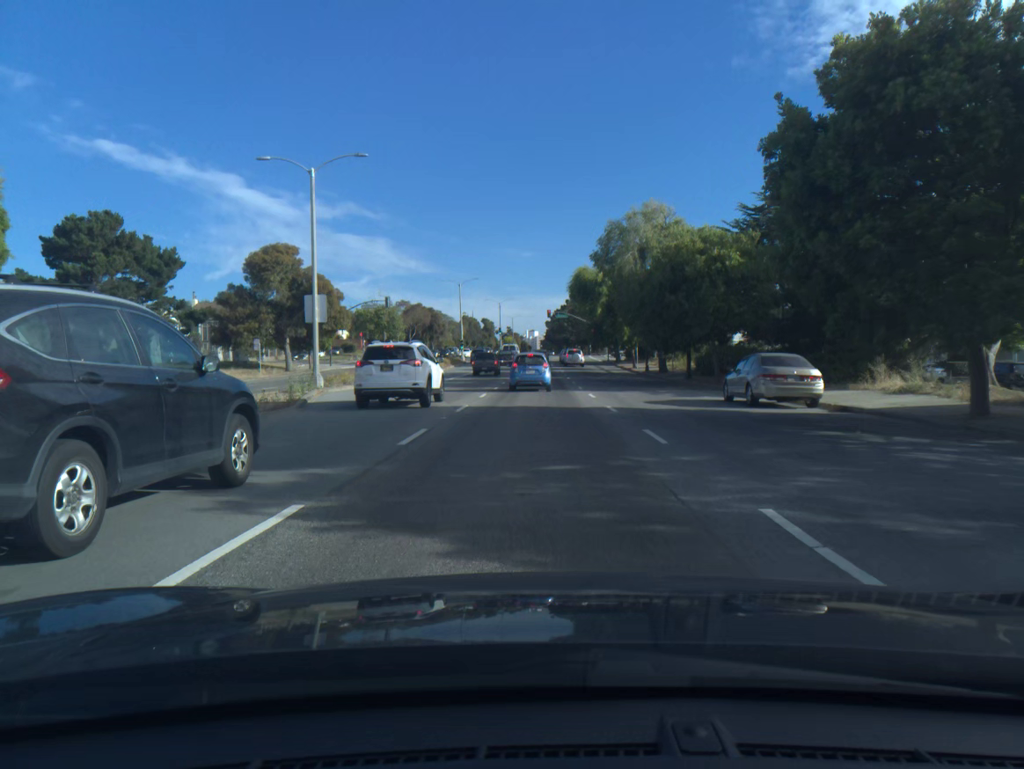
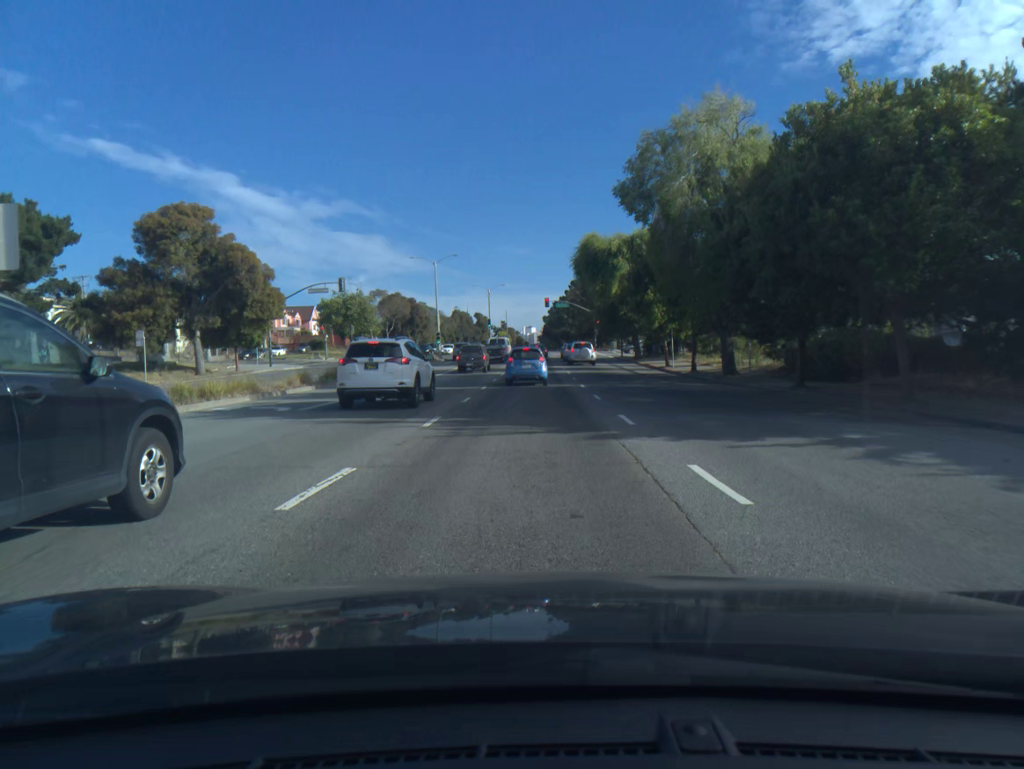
(0.0, +19.4) m; 0°
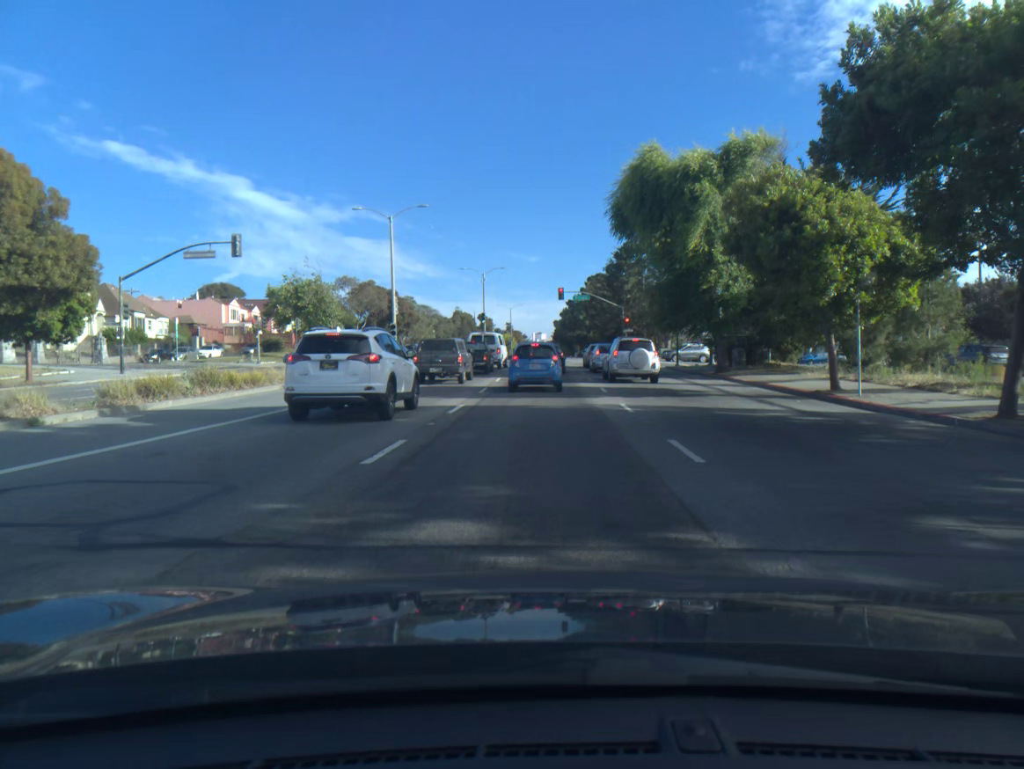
(-0.2, +26.7) m; -1°
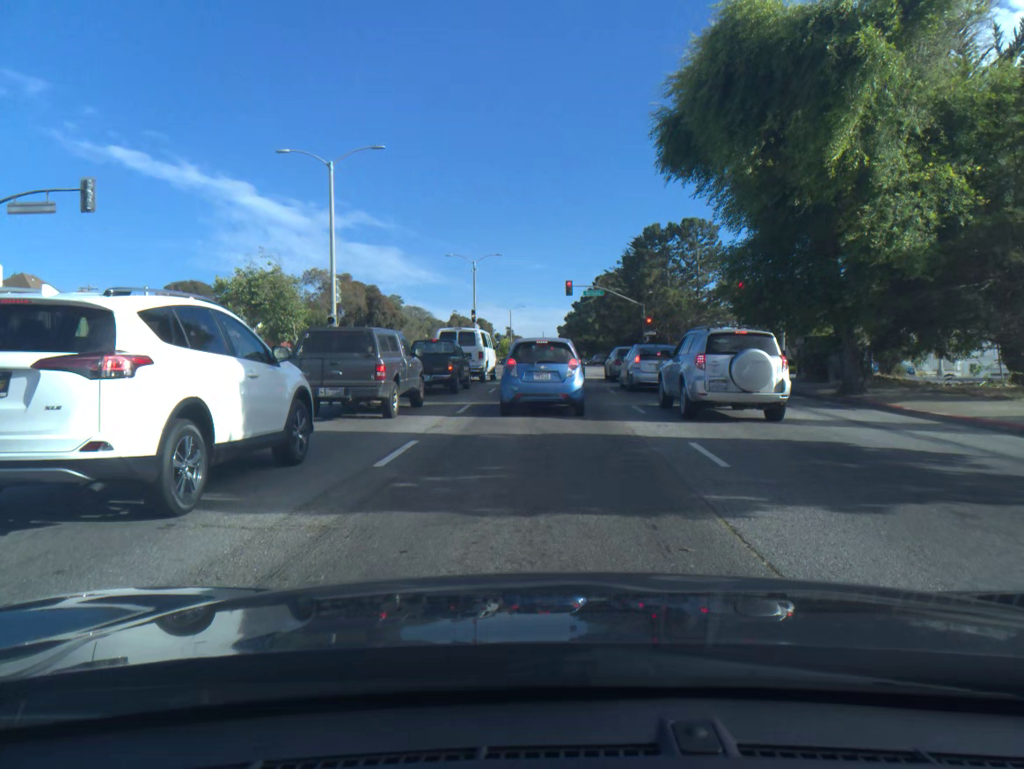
(0.0, +14.9) m; 0°
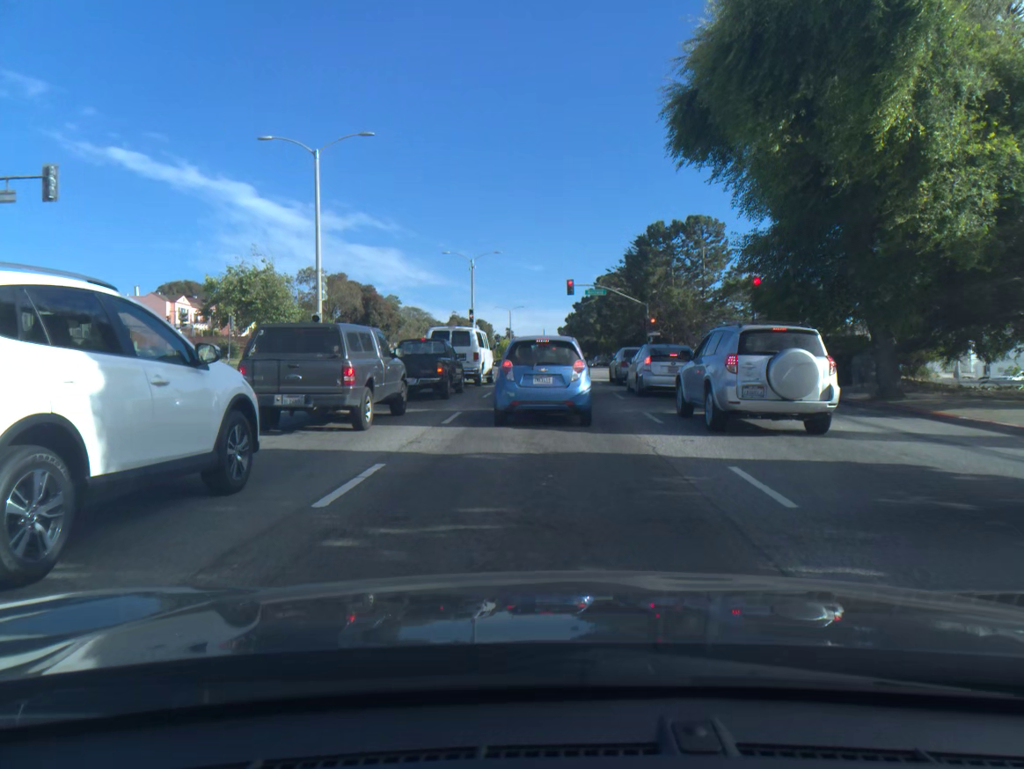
(0.0, +2.3) m; 0°
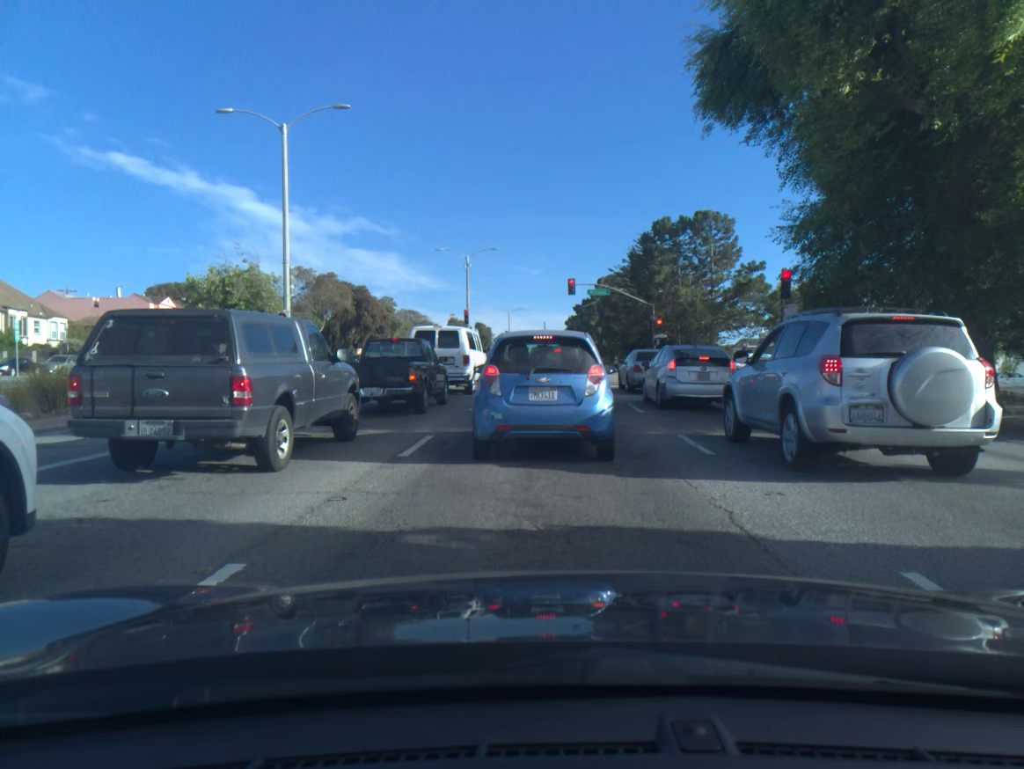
(0.0, +4.2) m; 0°
